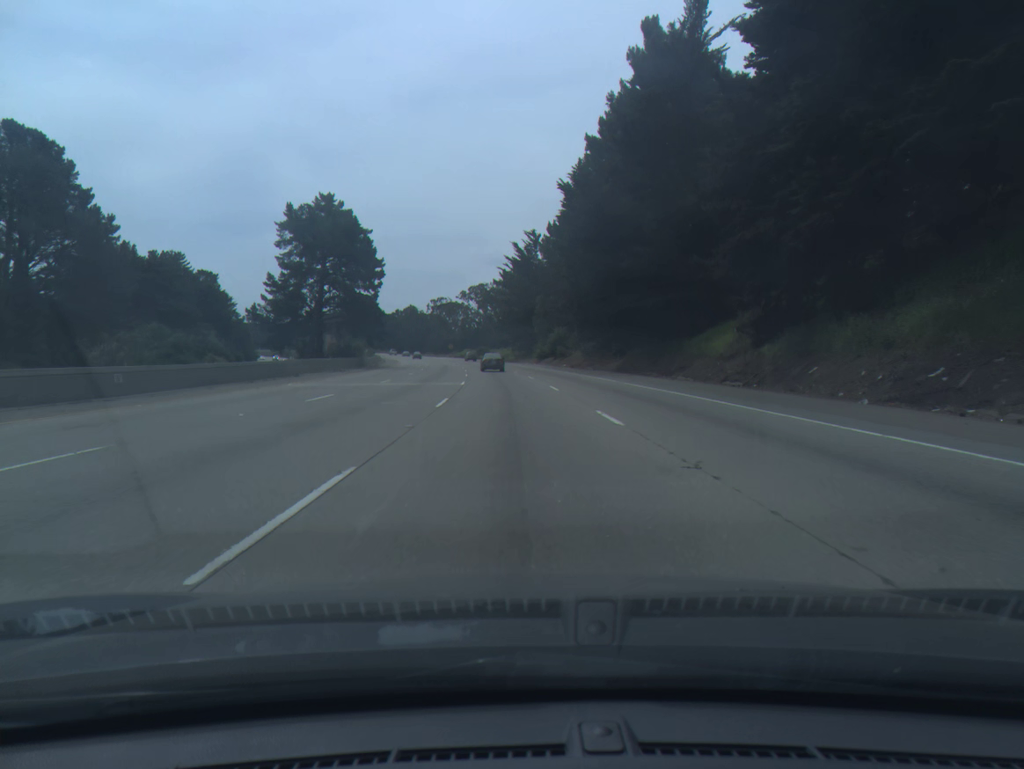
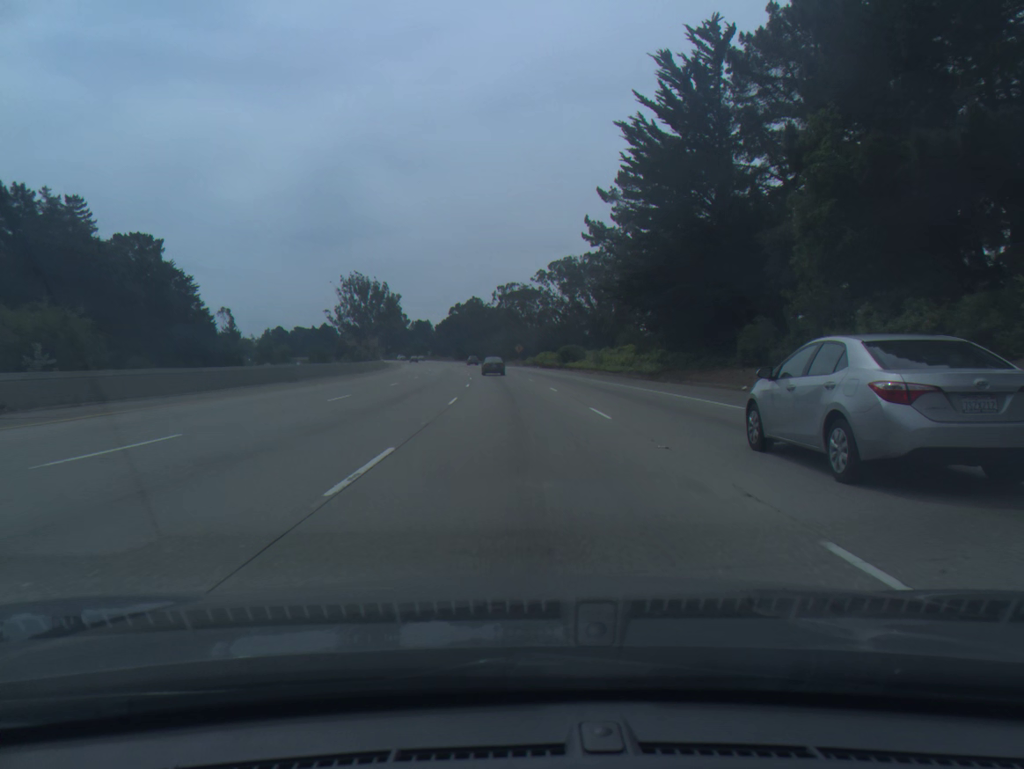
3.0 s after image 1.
(-4.4, +85.7) m; -6°
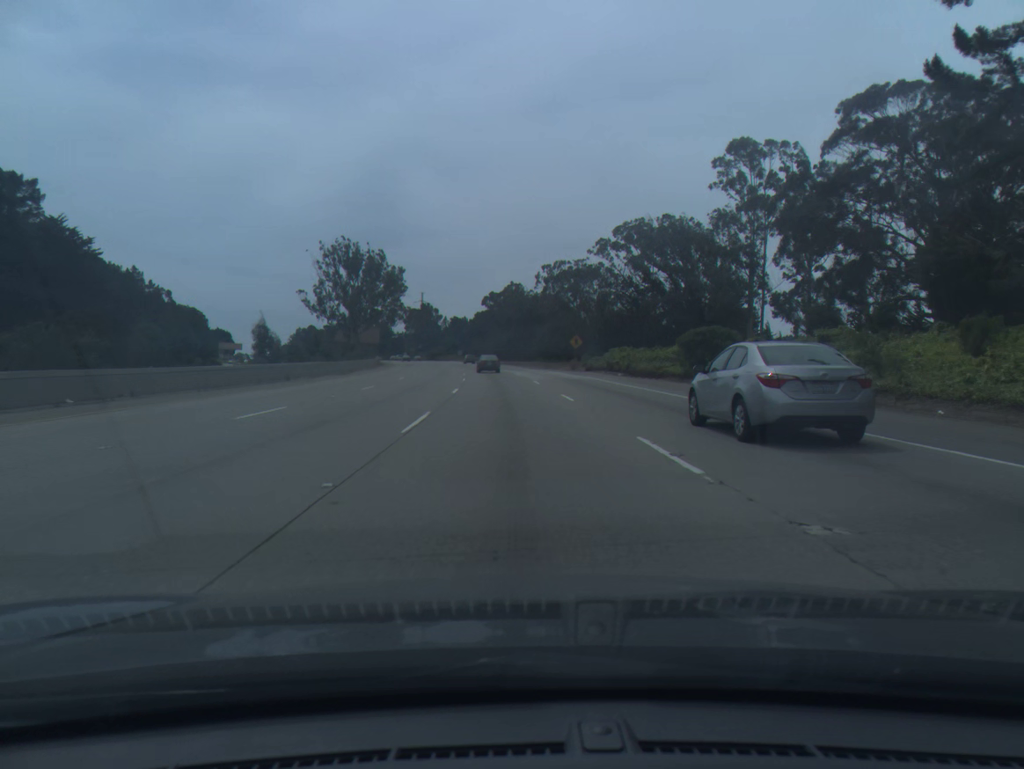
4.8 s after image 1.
(-1.5, +51.7) m; -3°
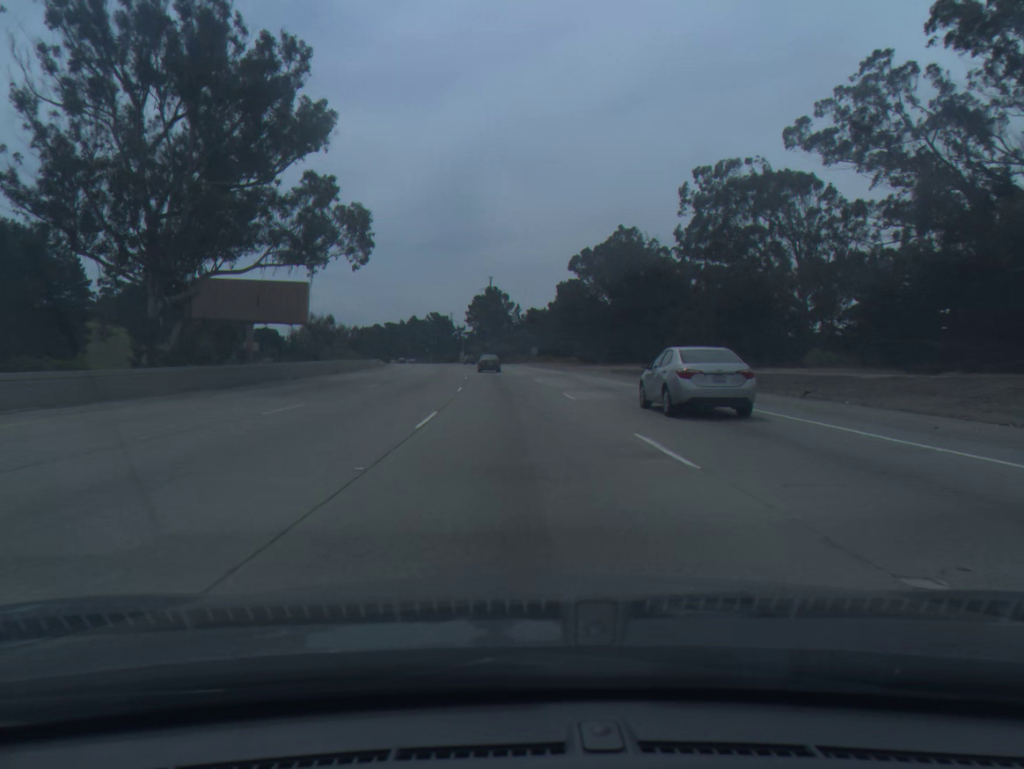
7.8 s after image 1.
(-4.8, +86.6) m; -6°
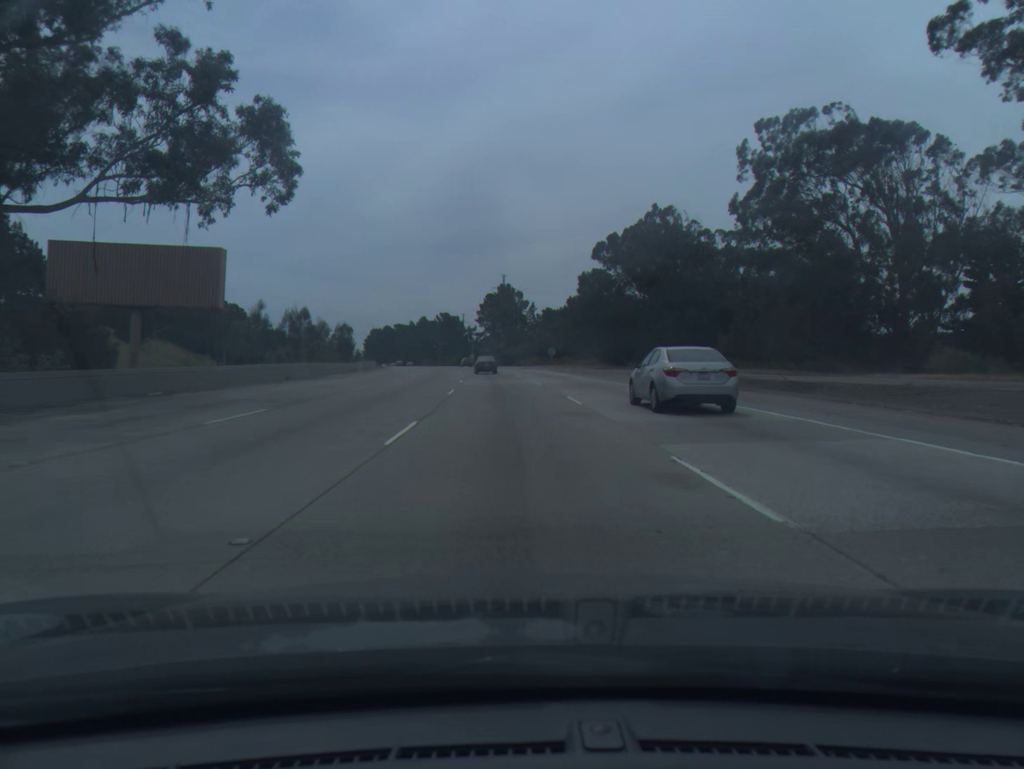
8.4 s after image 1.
(-0.1, +17.4) m; -1°
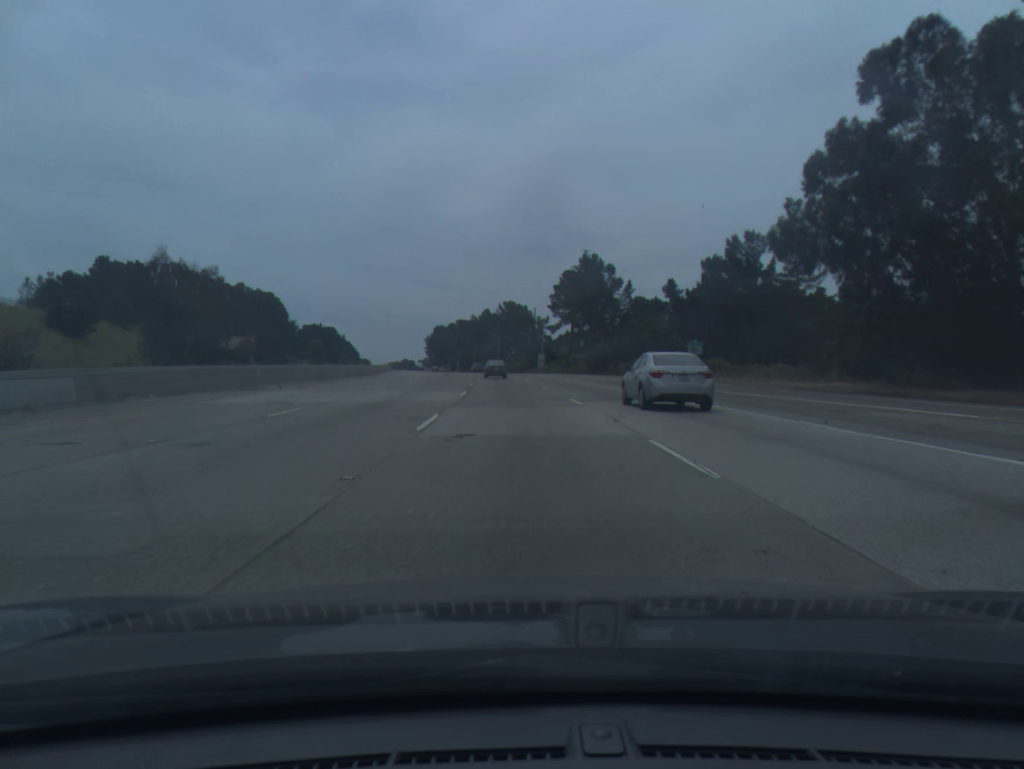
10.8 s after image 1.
(-3.3, +70.1) m; -5°
